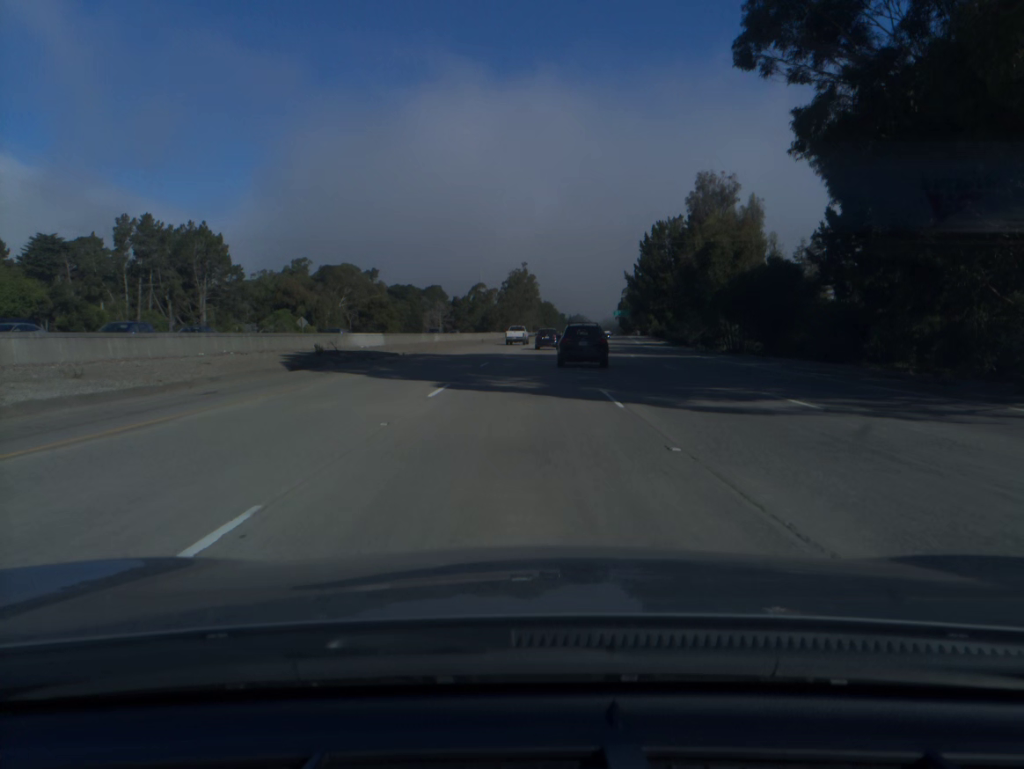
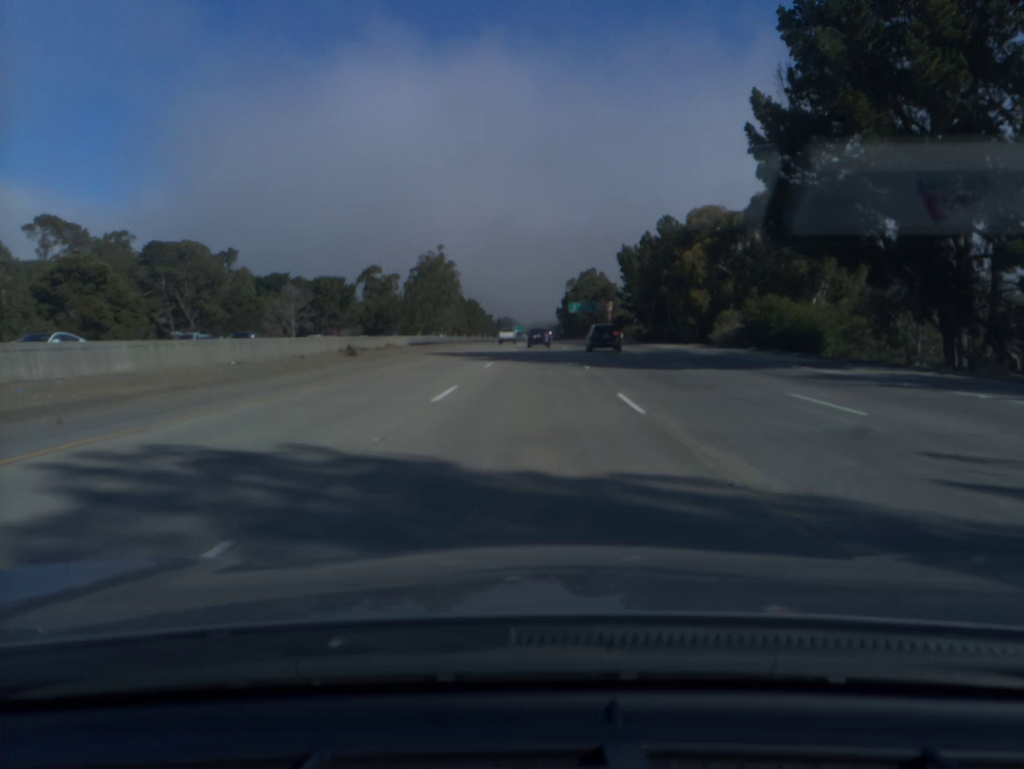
(+3.5, +89.0) m; +5°
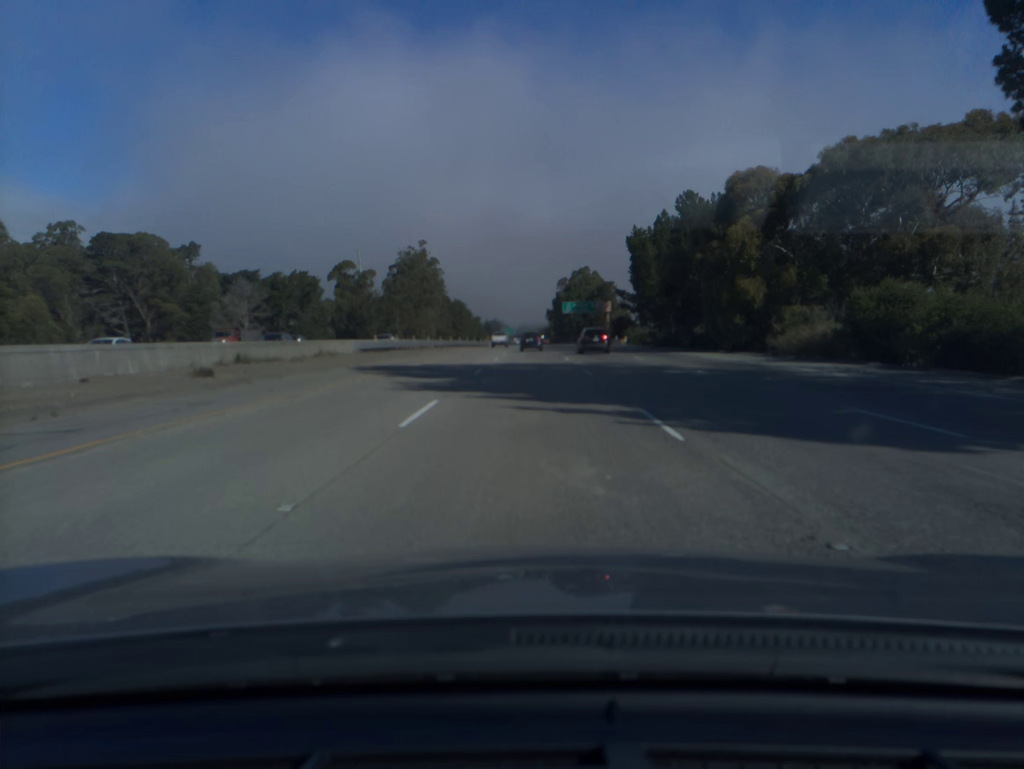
(+0.2, +17.9) m; +1°
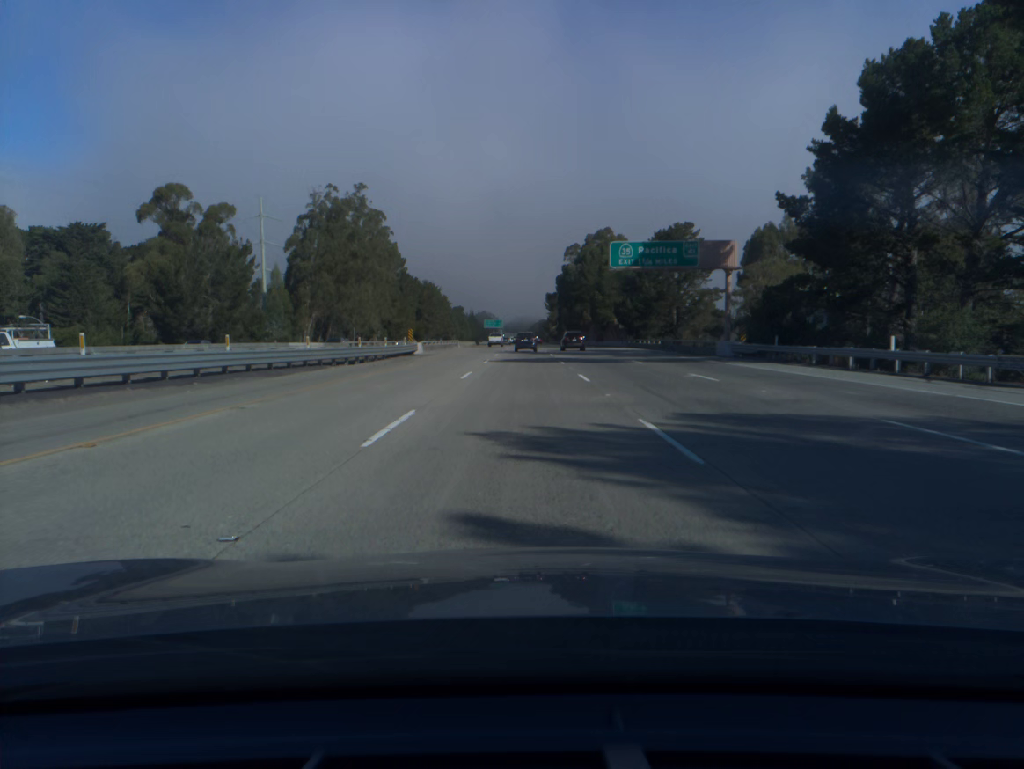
(+1.0, +89.7) m; +1°
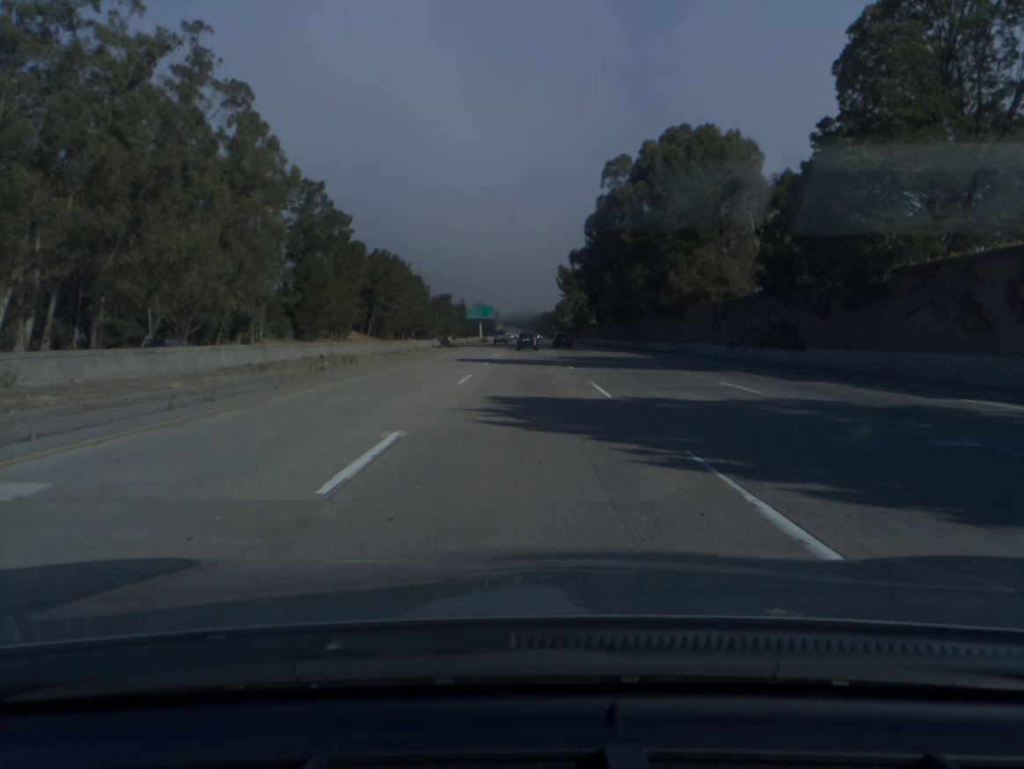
(-0.2, +90.7) m; 0°
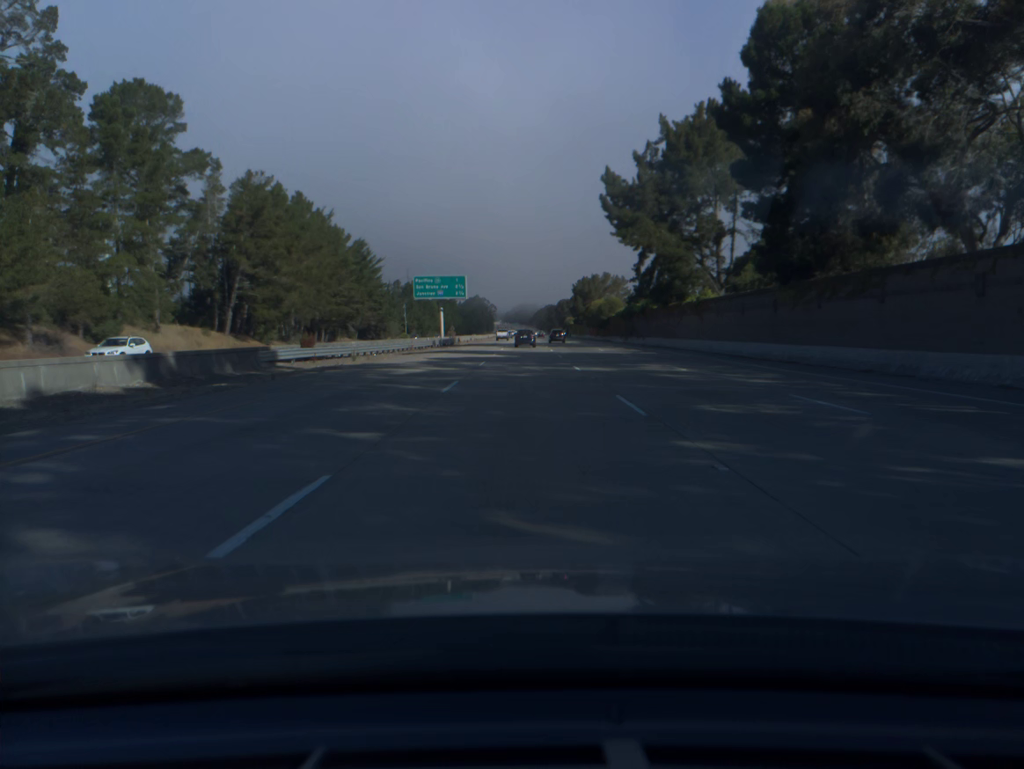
(-0.1, +92.0) m; 0°
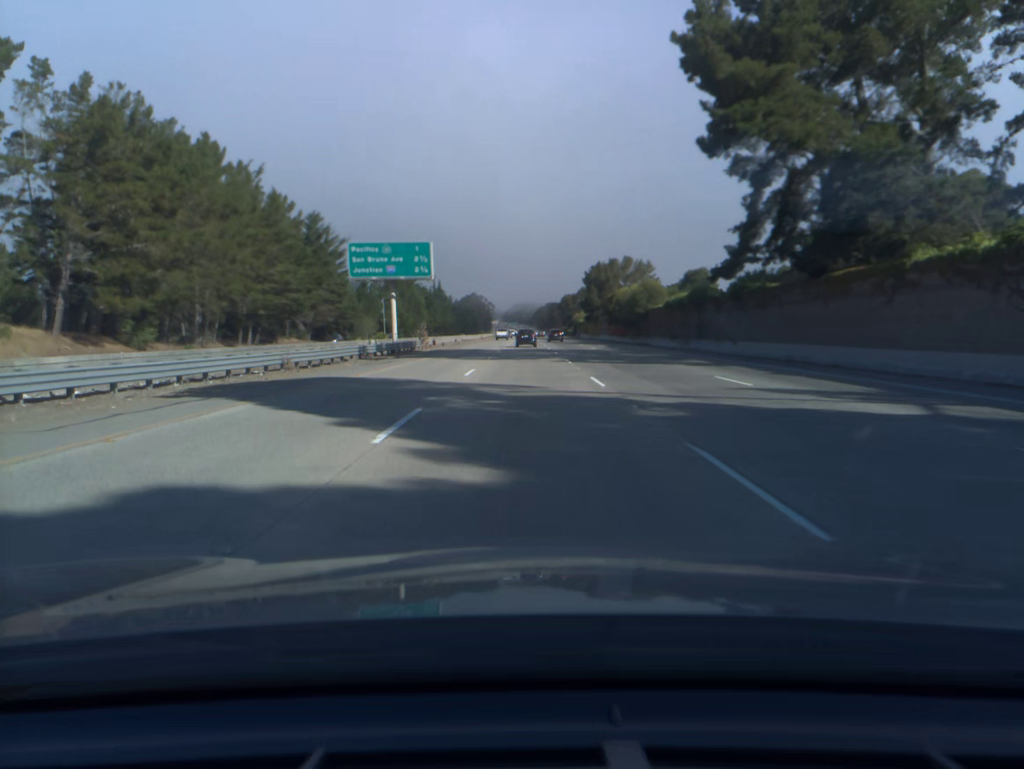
(0.0, +37.1) m; 0°
